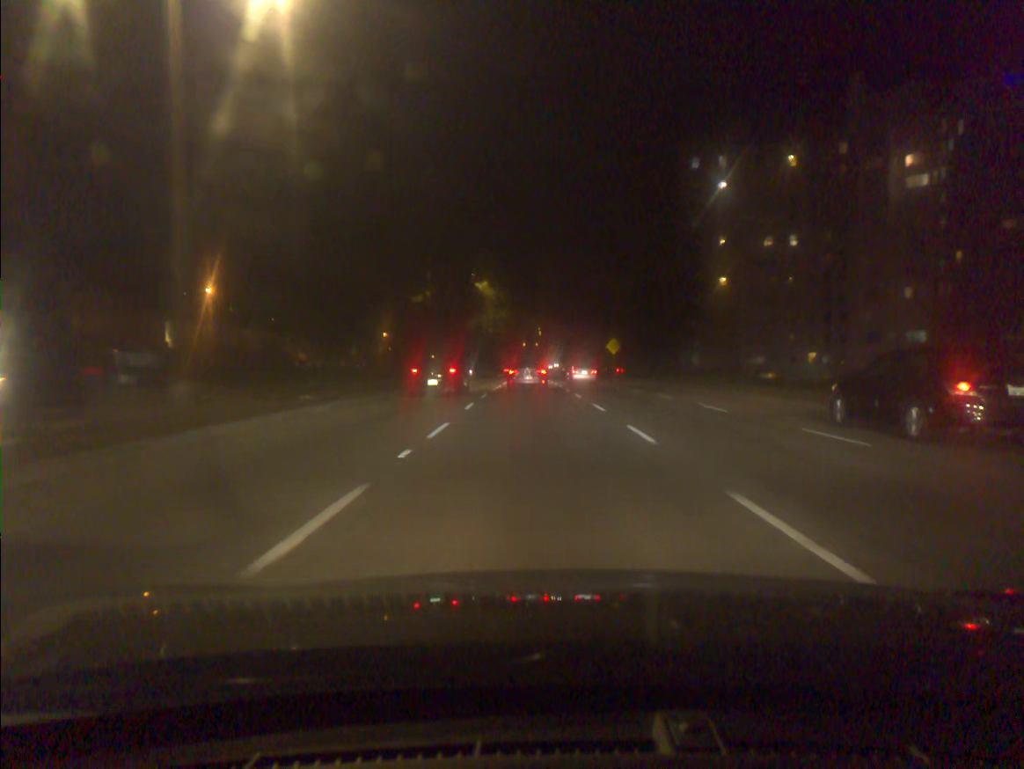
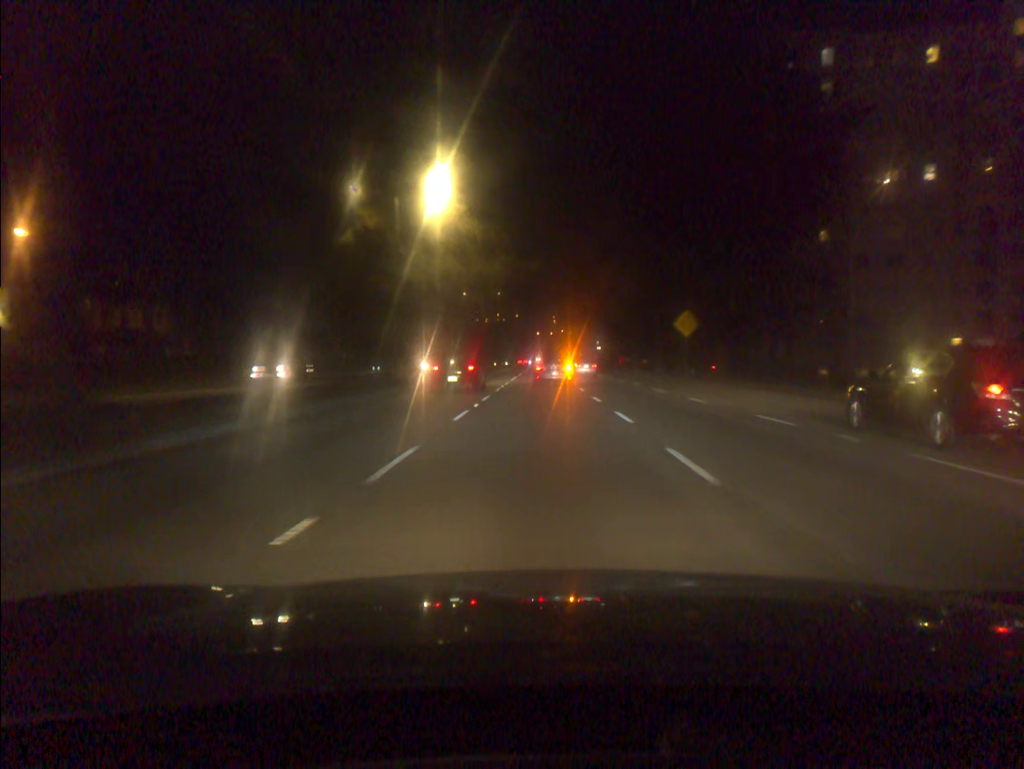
(-0.3, +33.9) m; -1°
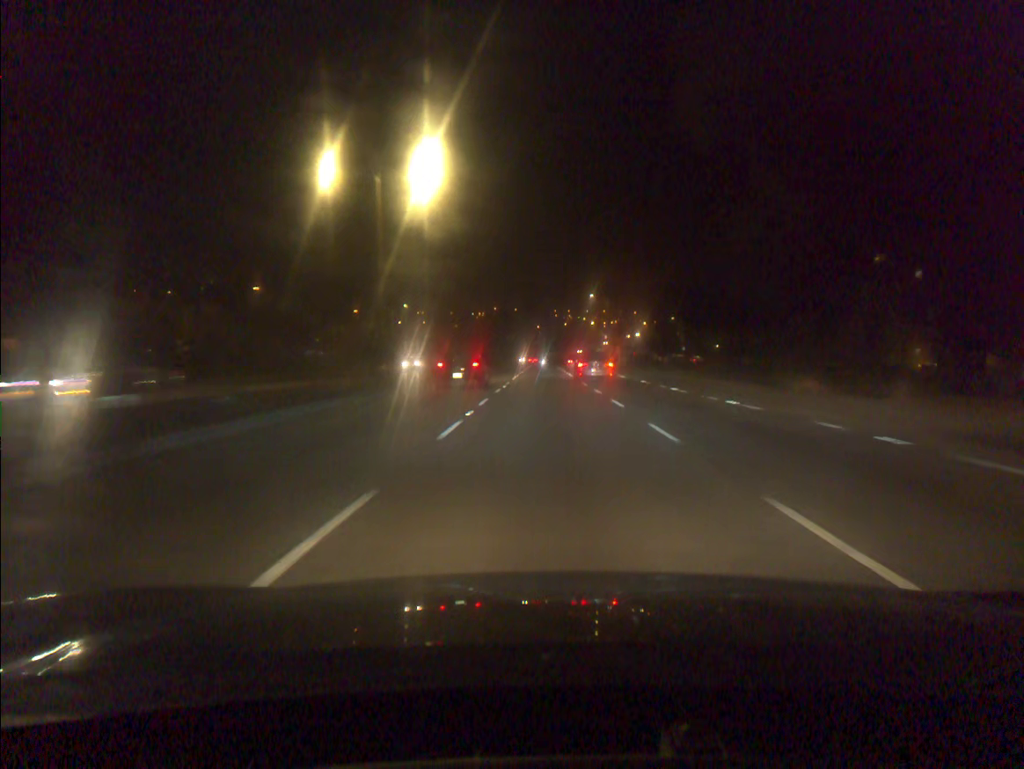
(-0.1, +63.2) m; 0°
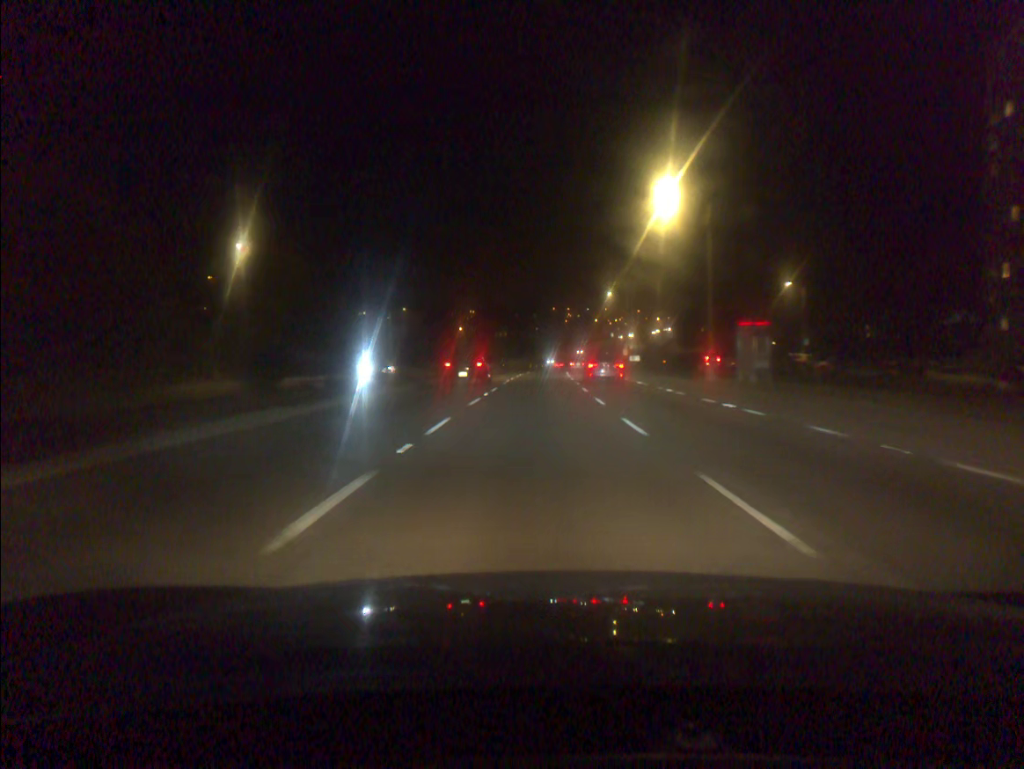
(+0.3, +65.5) m; 0°
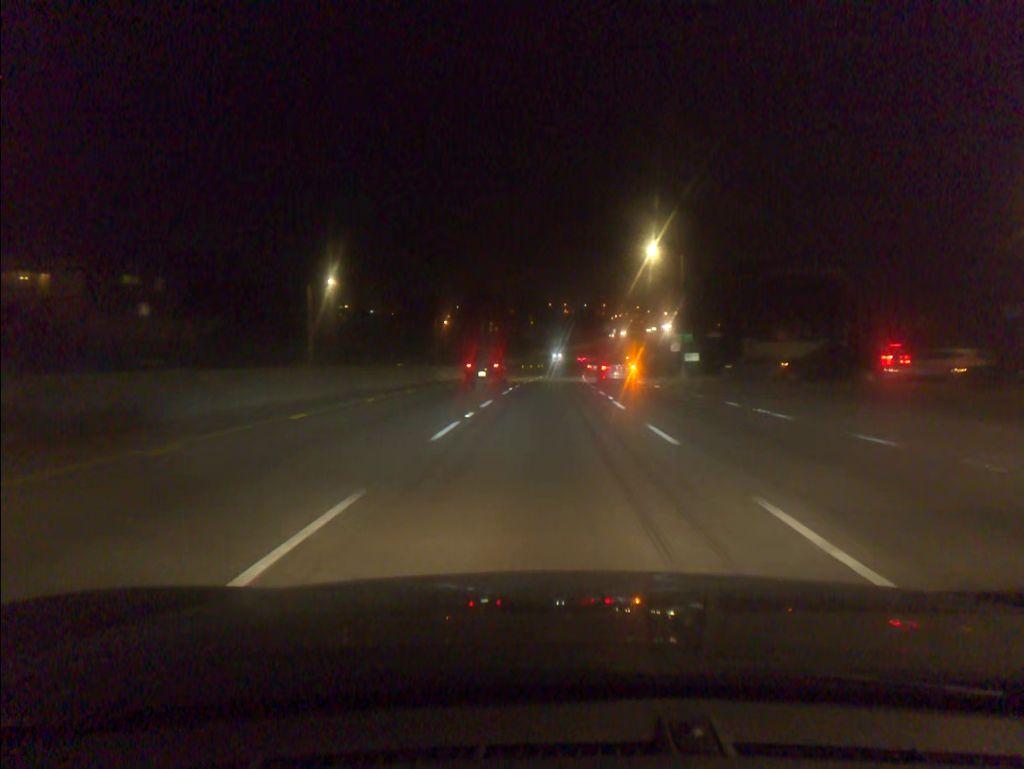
(-0.1, +38.5) m; 0°
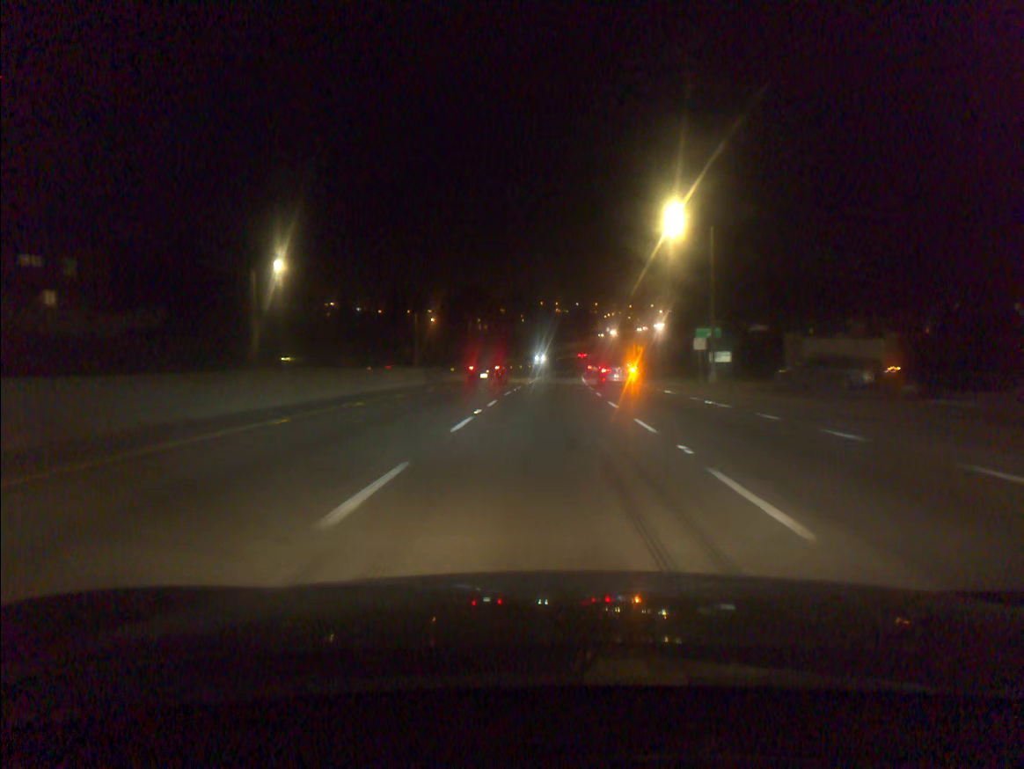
(+0.1, +12.8) m; +1°
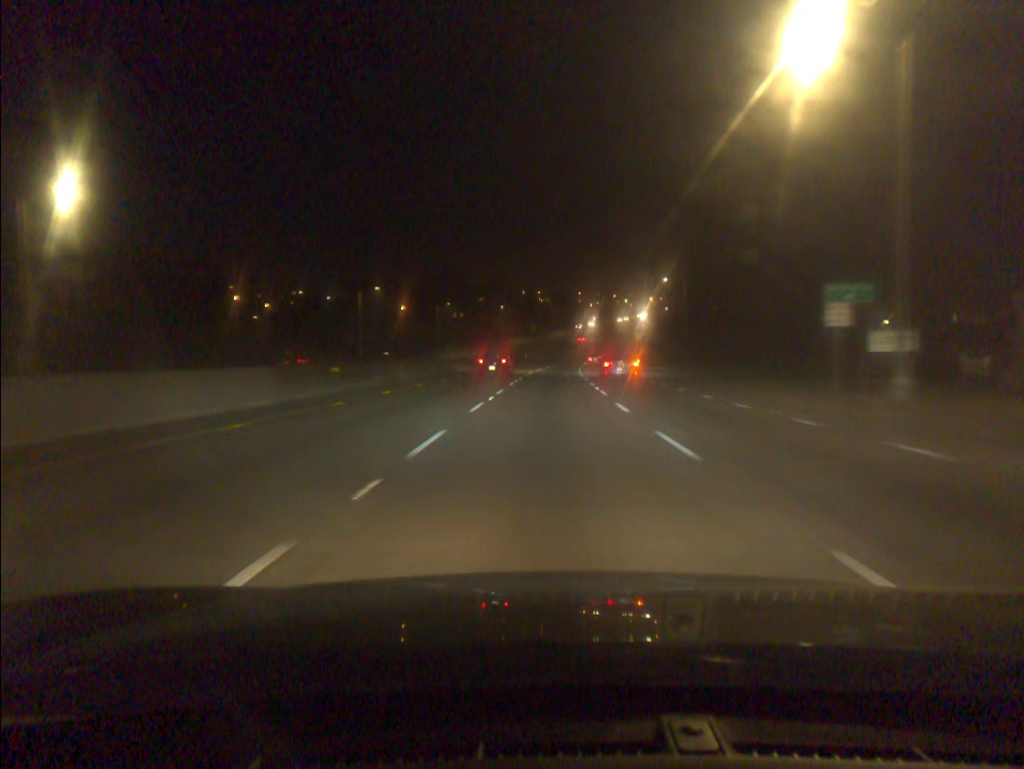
(+0.3, +25.7) m; +1°
